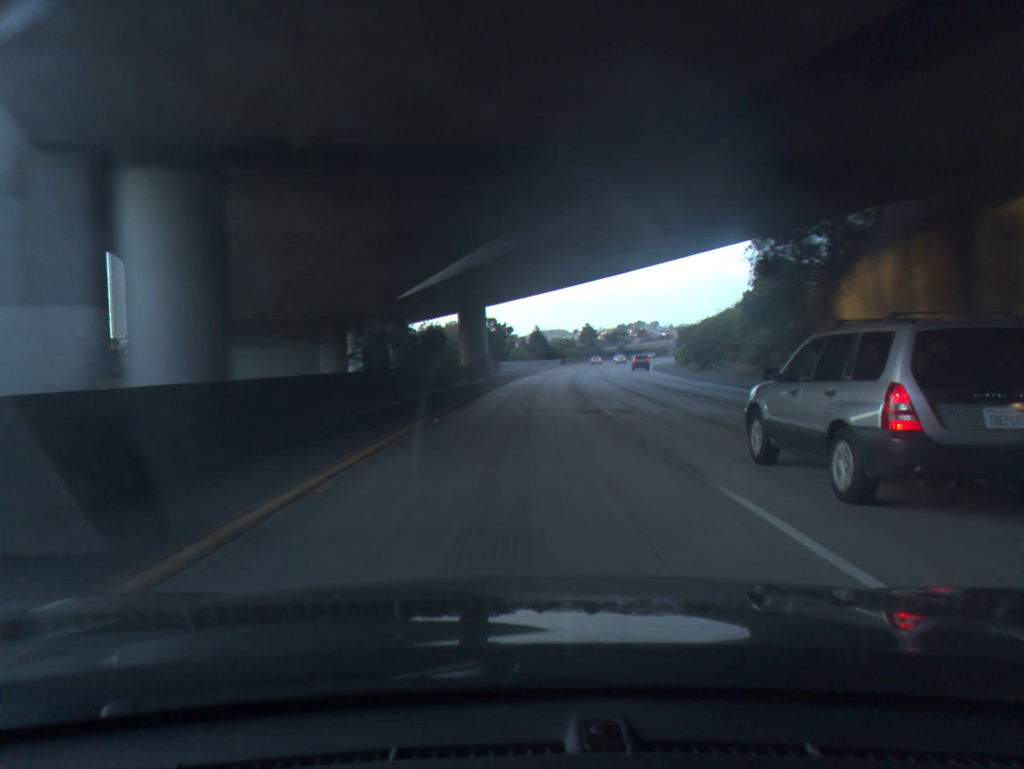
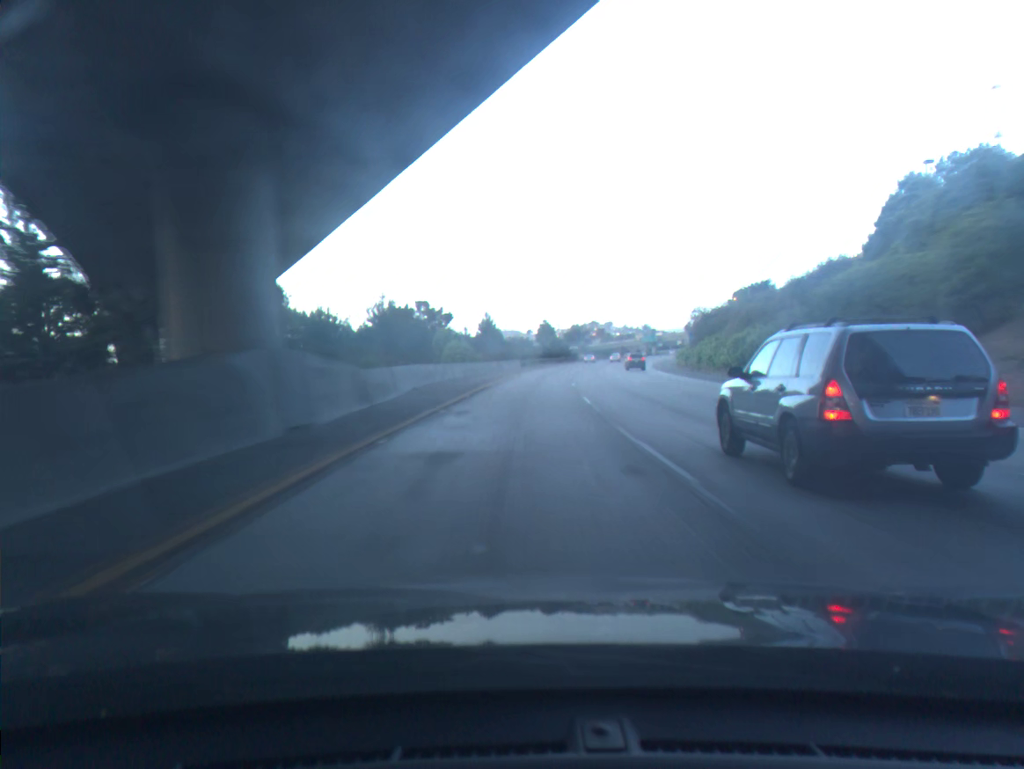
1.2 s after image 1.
(+1.2, +38.5) m; +3°
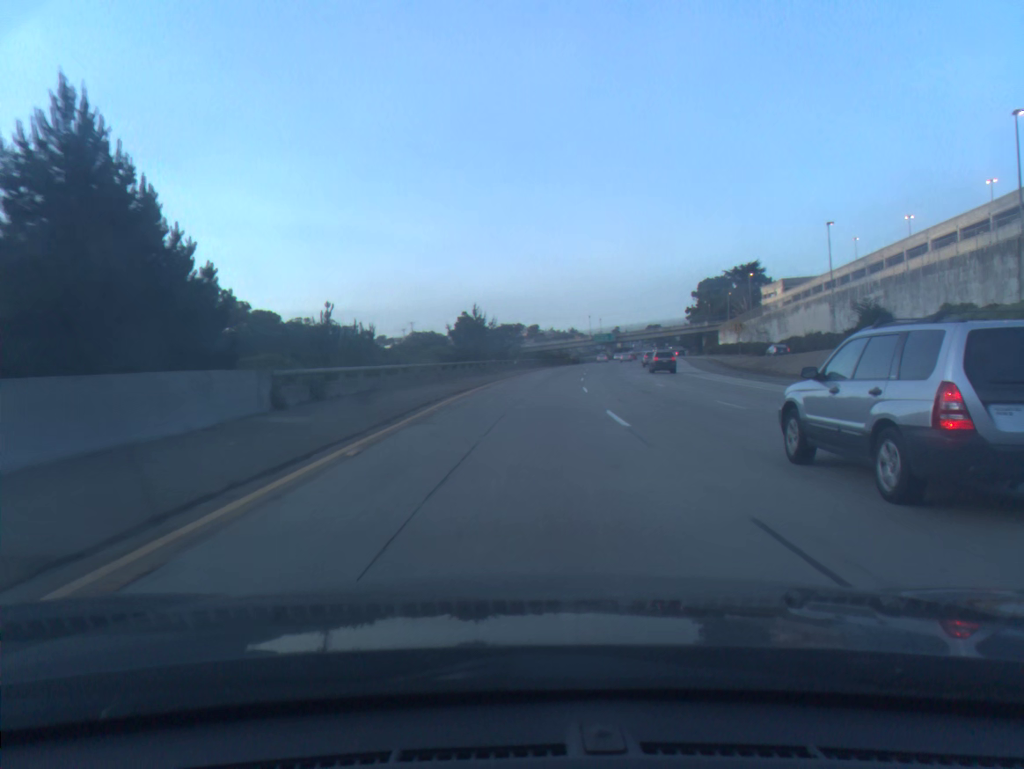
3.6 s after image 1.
(+3.8, +79.7) m; +6°
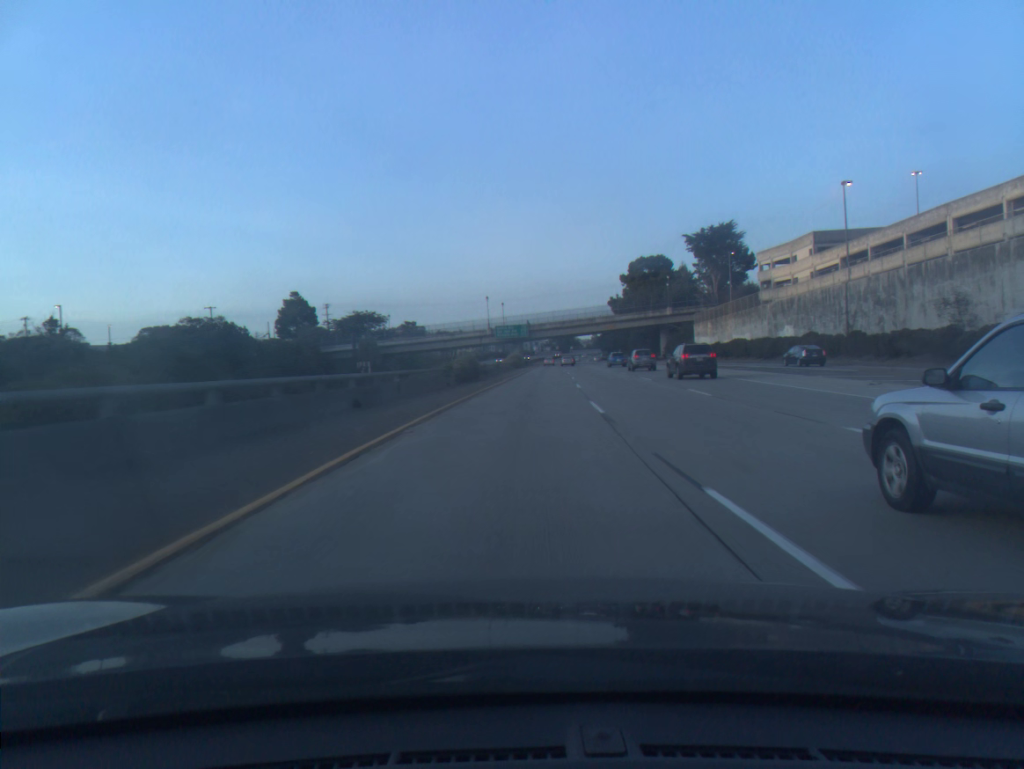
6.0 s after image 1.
(+5.8, +81.4) m; +8°
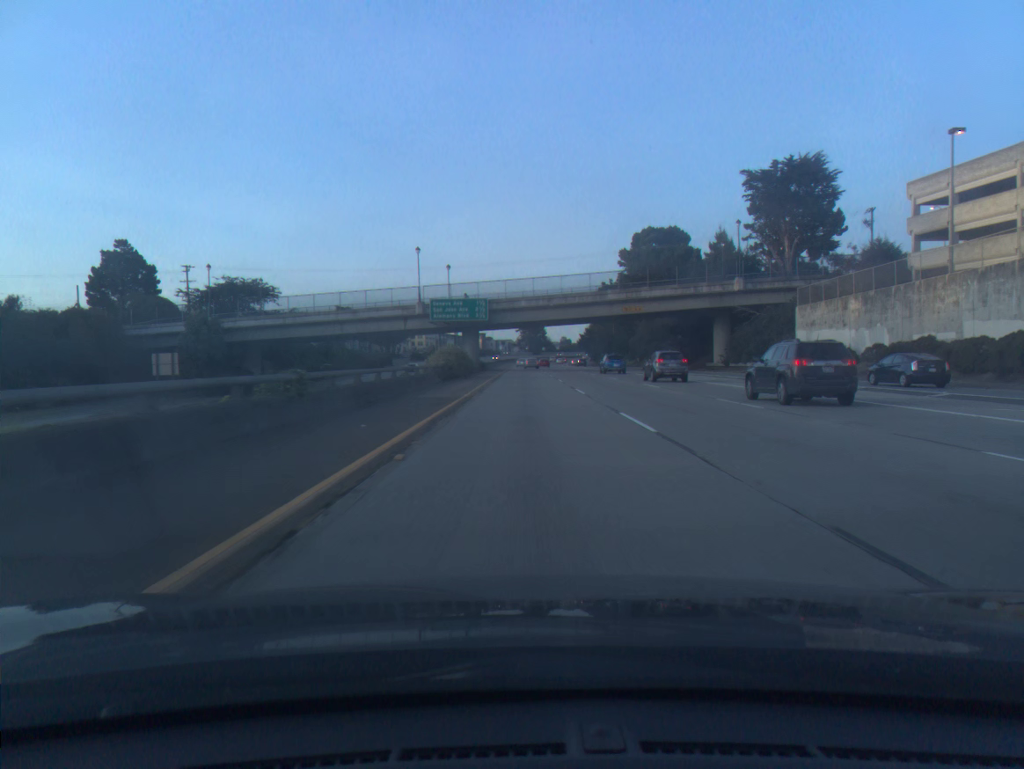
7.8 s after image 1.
(+1.6, +61.1) m; +3°
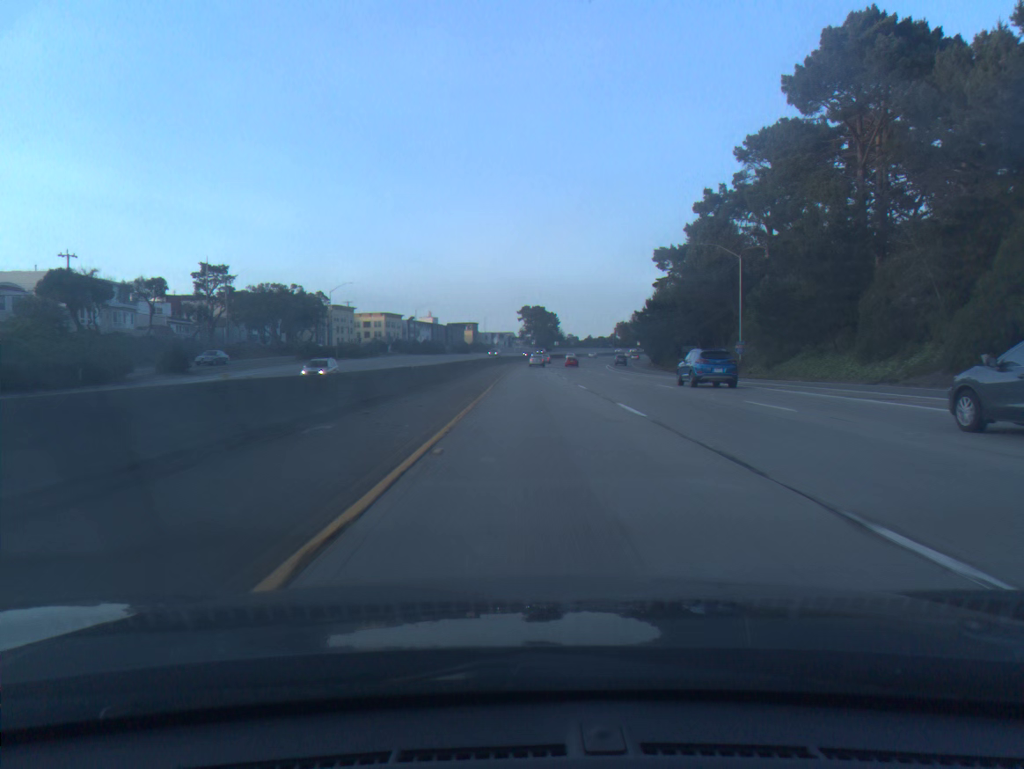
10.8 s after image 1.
(0.0, +101.6) m; 0°
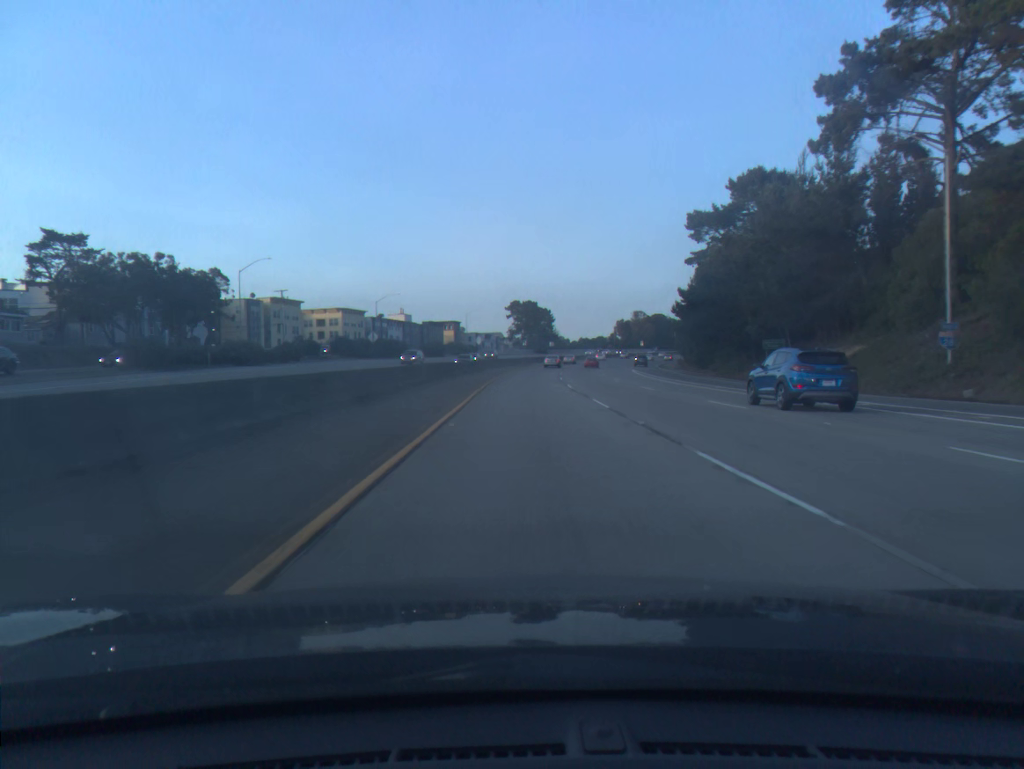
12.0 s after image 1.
(+0.3, +39.9) m; +1°
